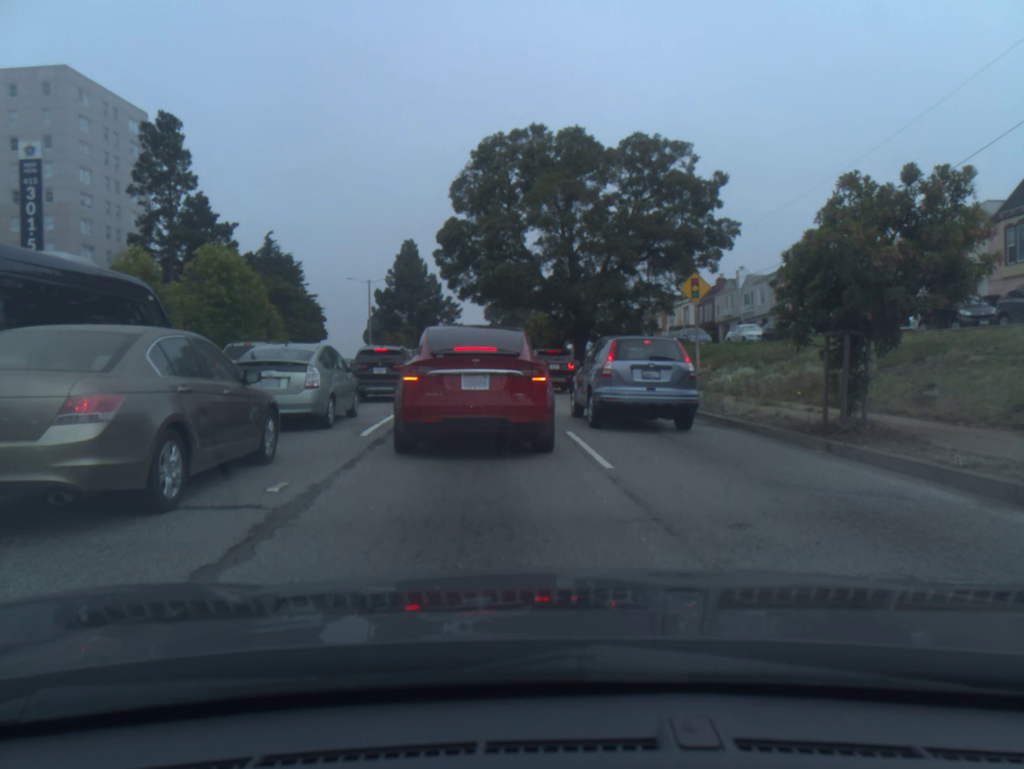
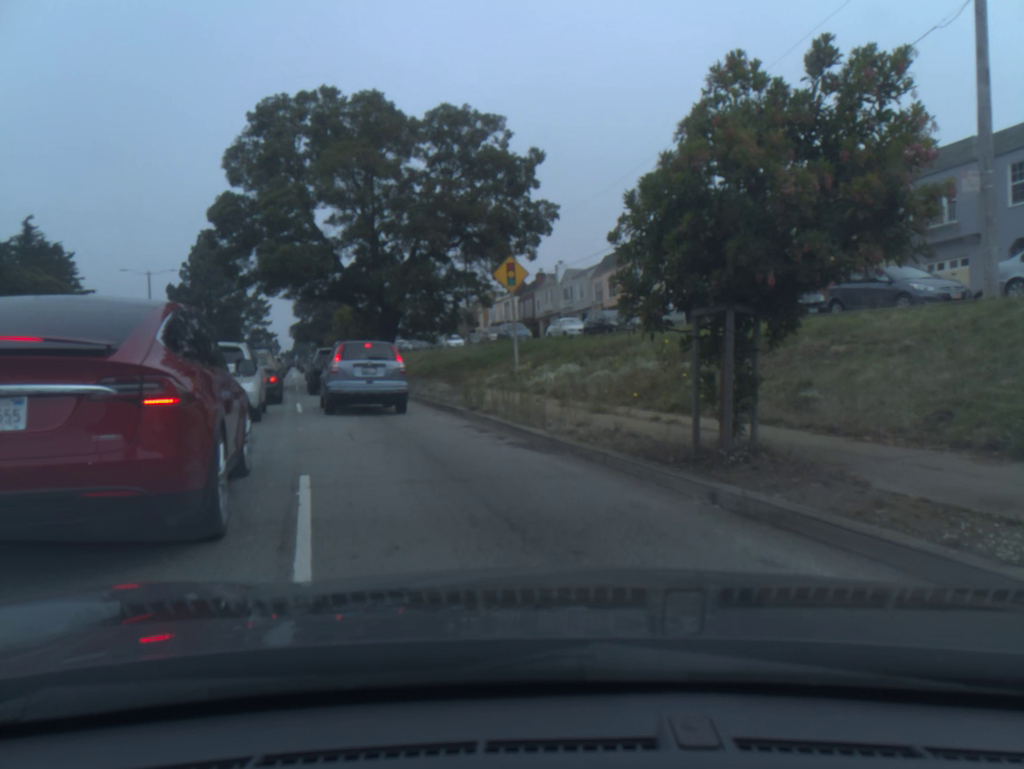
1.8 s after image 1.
(+0.5, +4.7) m; +7°
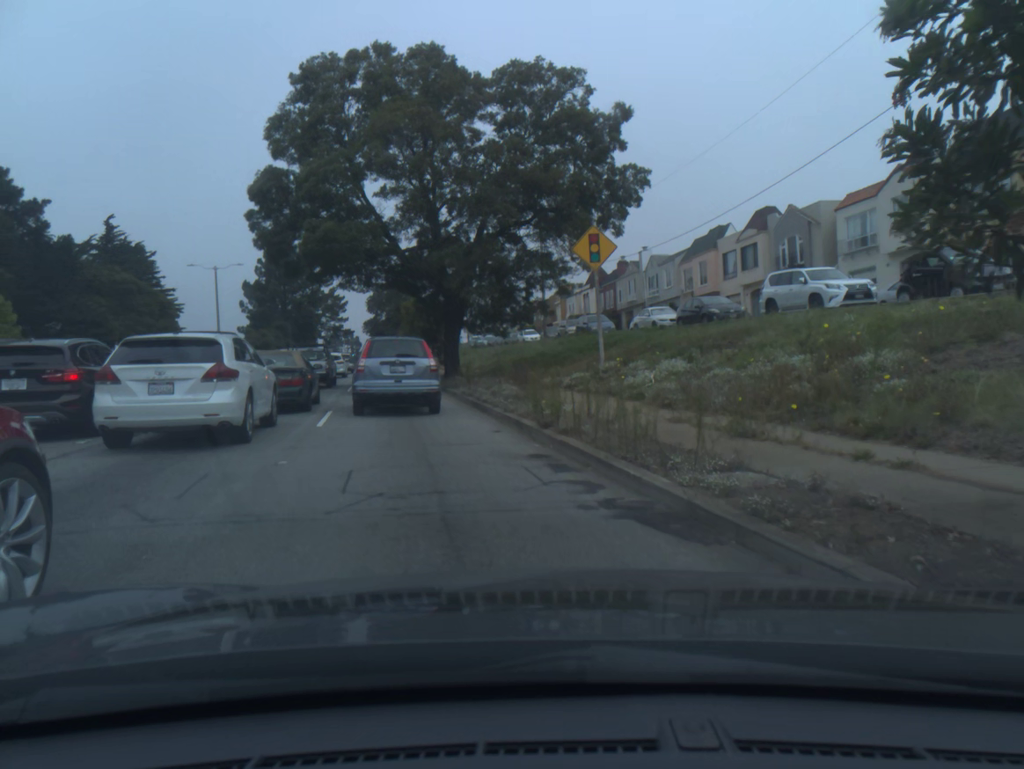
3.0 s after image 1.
(-0.4, +4.9) m; -9°
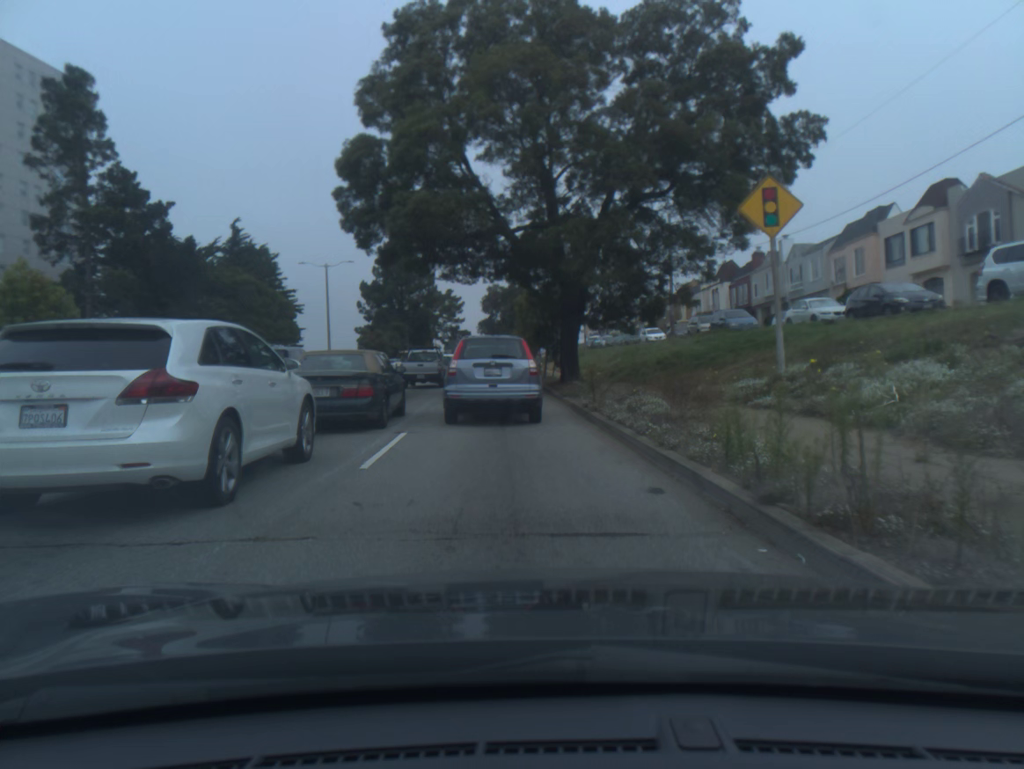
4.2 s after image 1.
(-0.4, +5.5) m; -7°
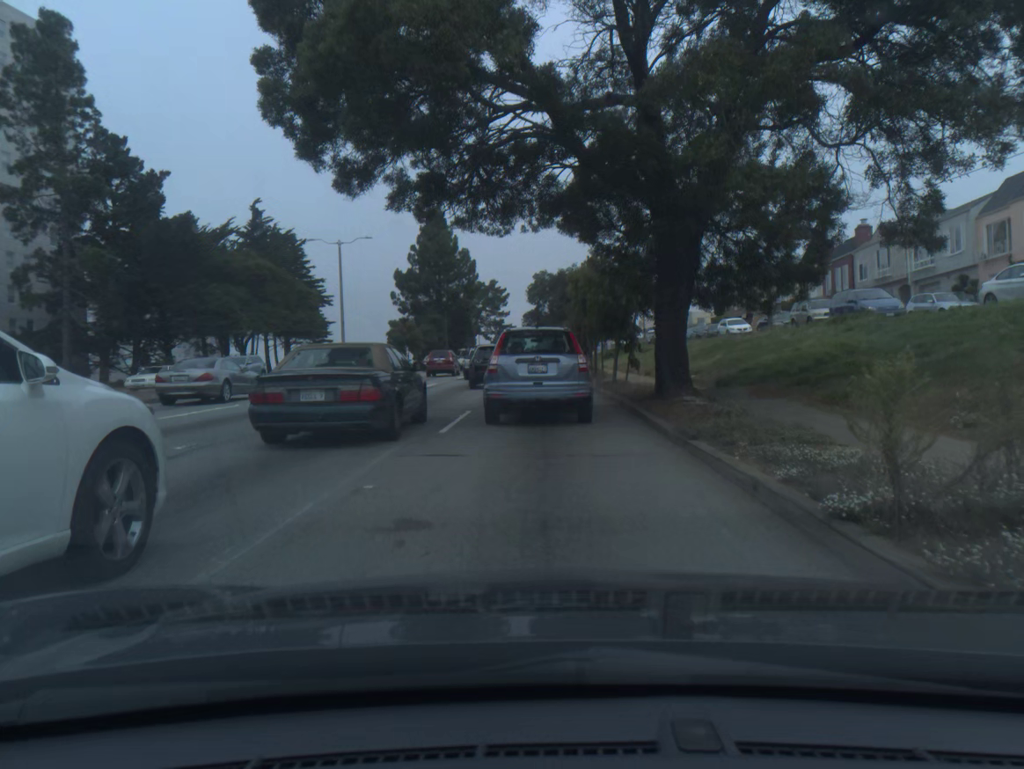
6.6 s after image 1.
(-0.3, +11.5) m; -2°
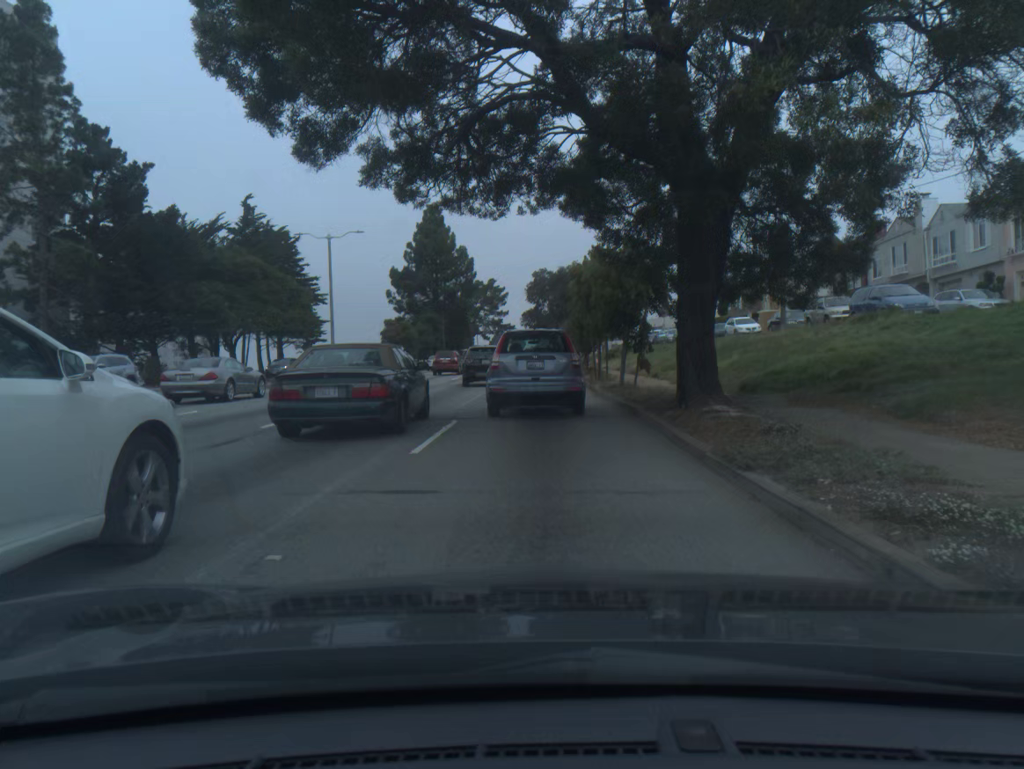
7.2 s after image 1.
(0.0, +2.5) m; 0°
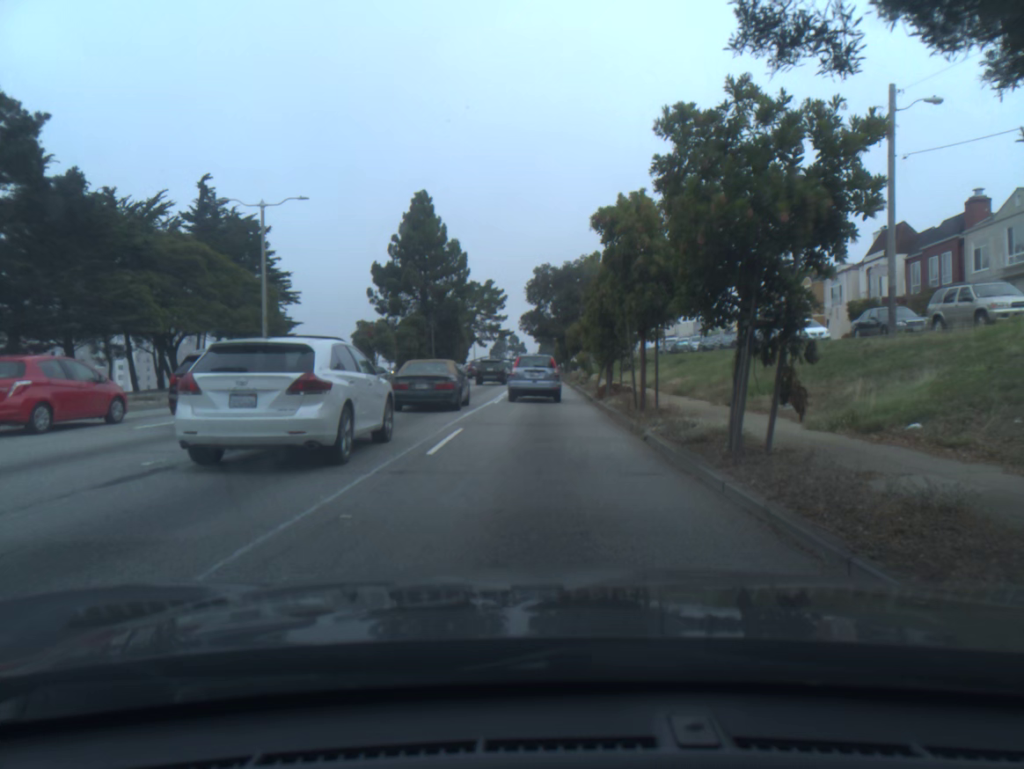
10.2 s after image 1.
(+0.1, +13.0) m; 0°
